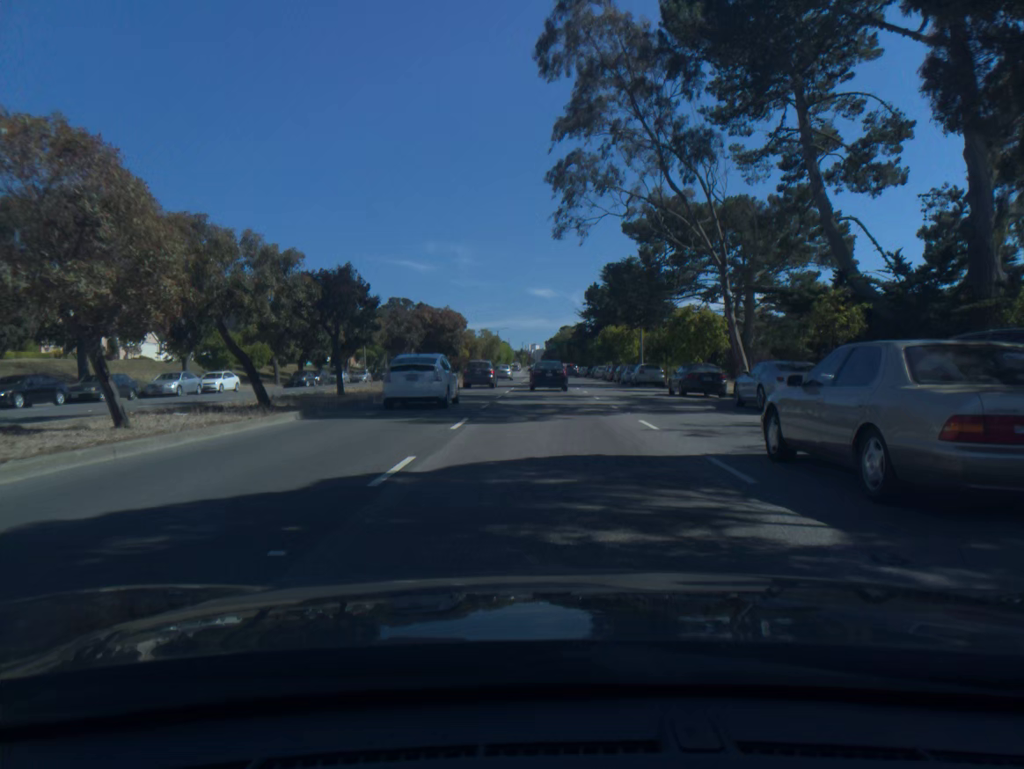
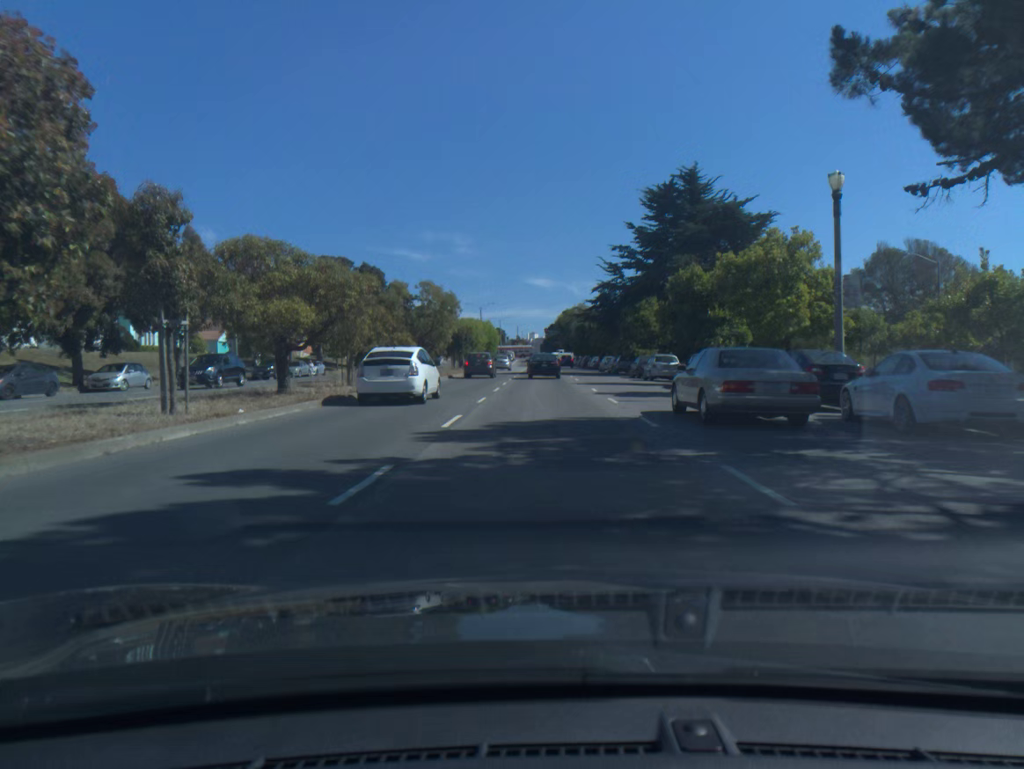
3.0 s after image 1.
(-0.2, +44.1) m; 0°
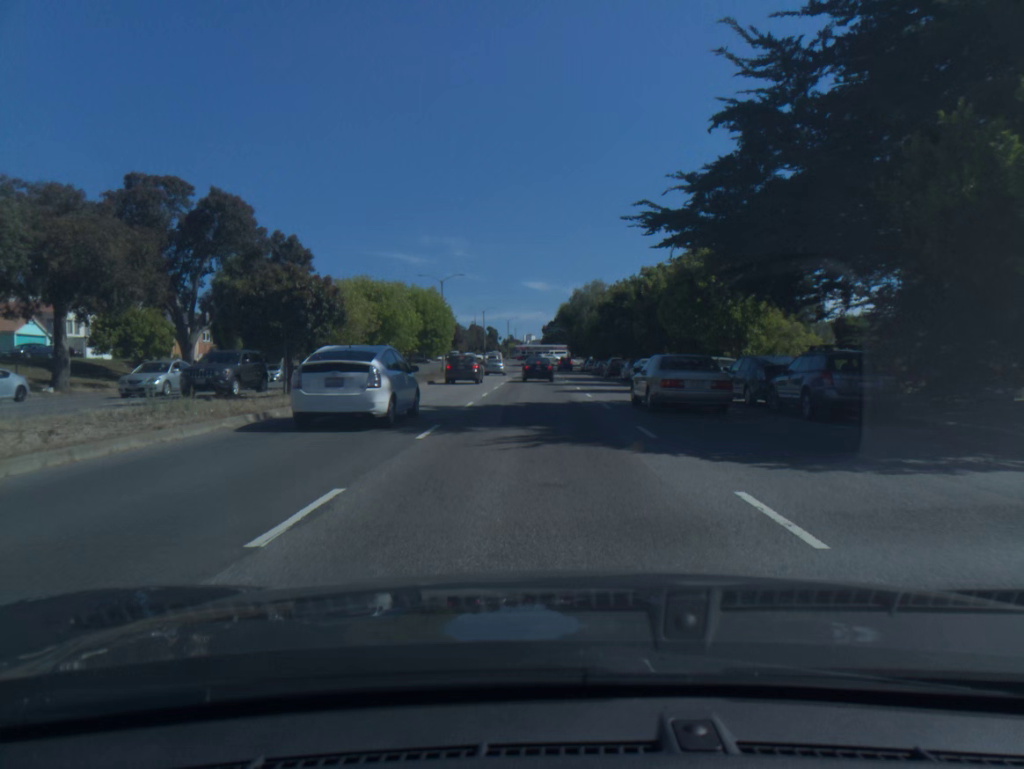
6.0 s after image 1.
(0.0, +44.8) m; 0°
